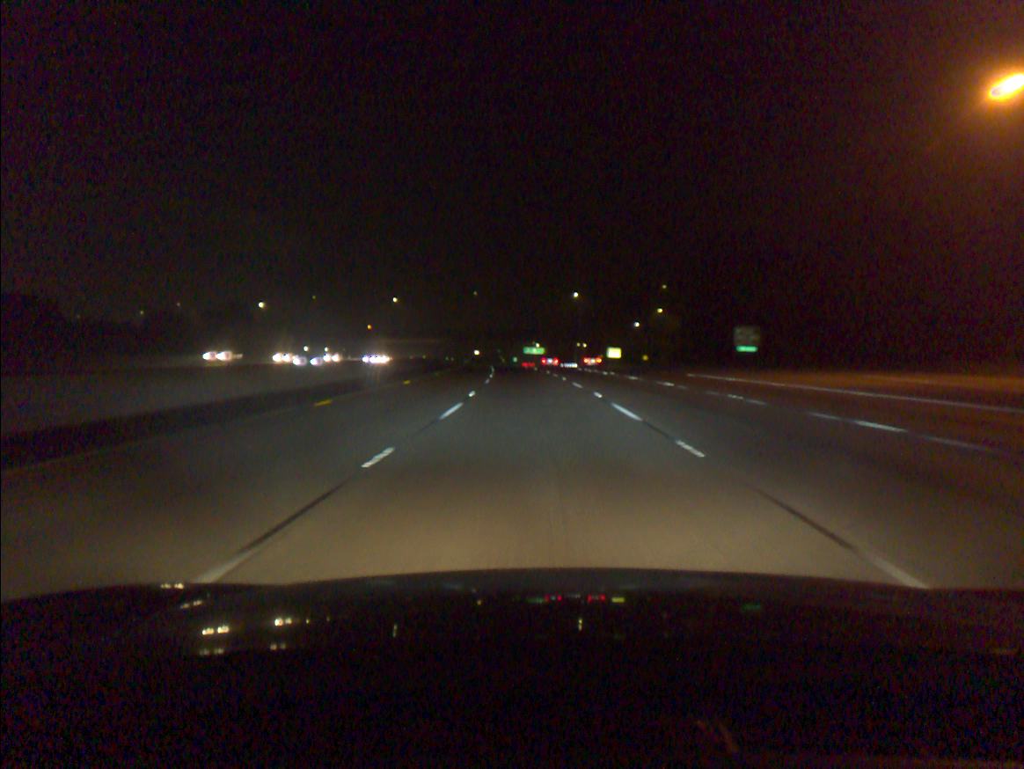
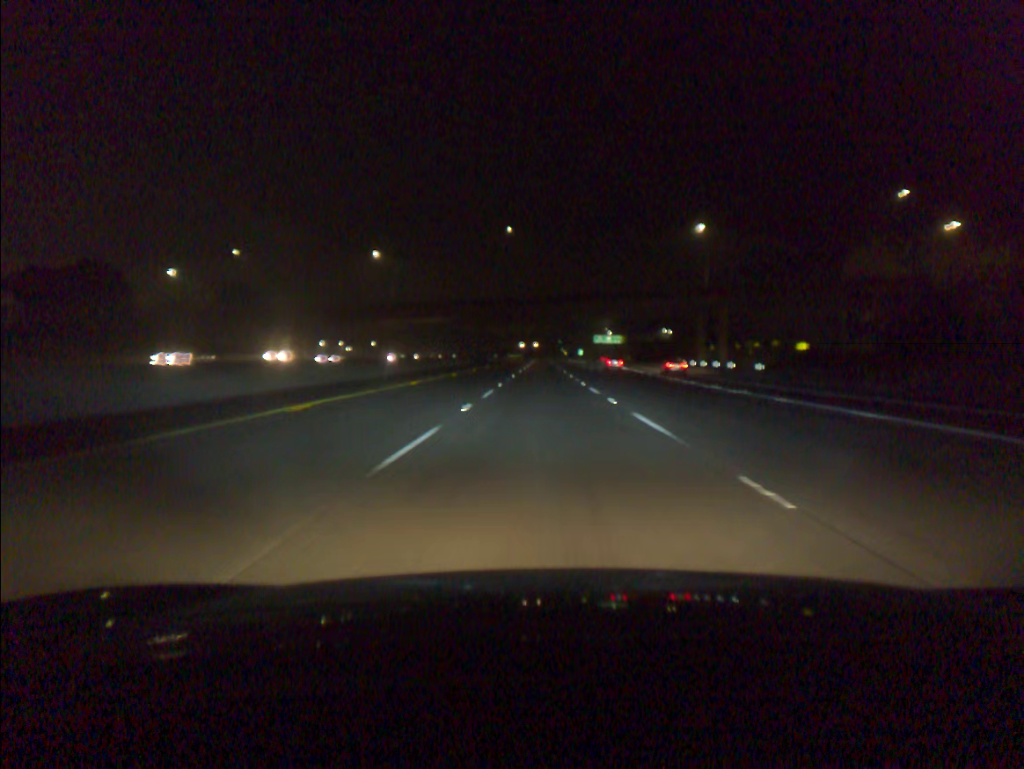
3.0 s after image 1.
(-4.0, +90.4) m; -4°
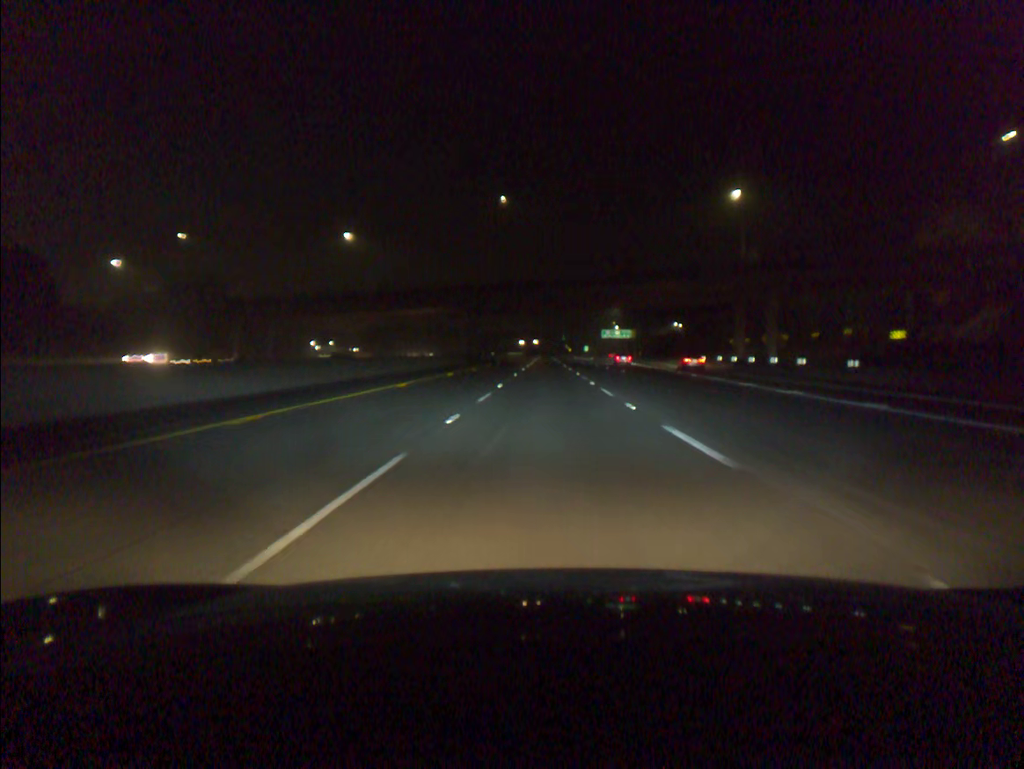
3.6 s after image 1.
(0.0, +18.3) m; 0°
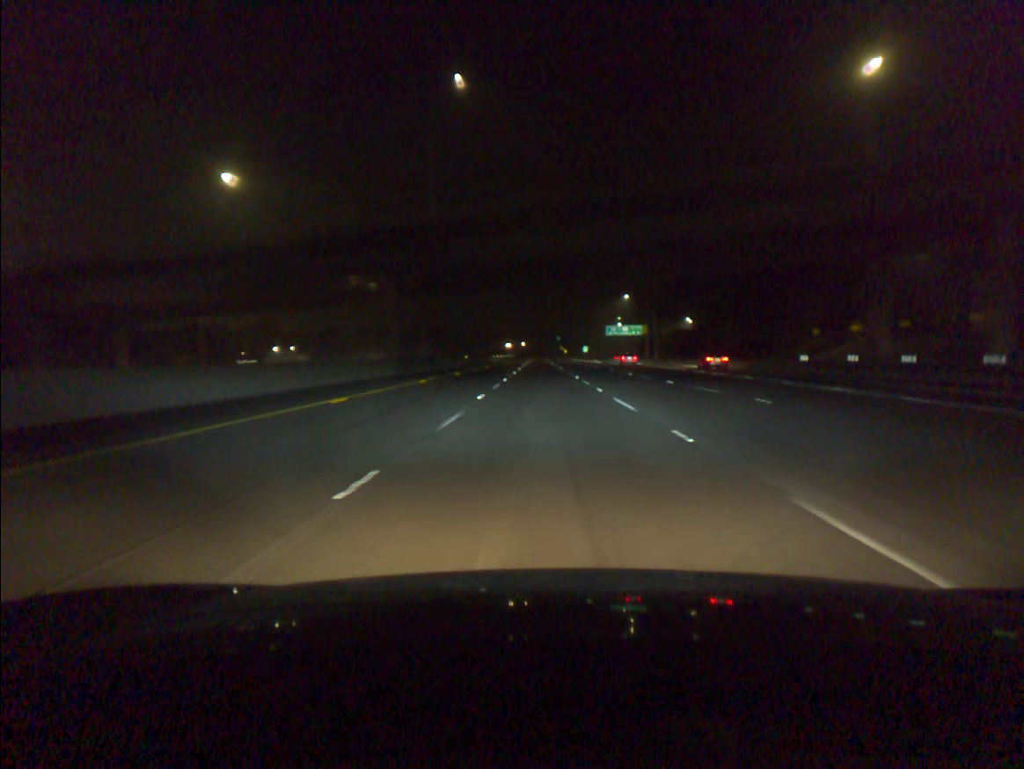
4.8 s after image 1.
(+0.1, +36.7) m; 0°
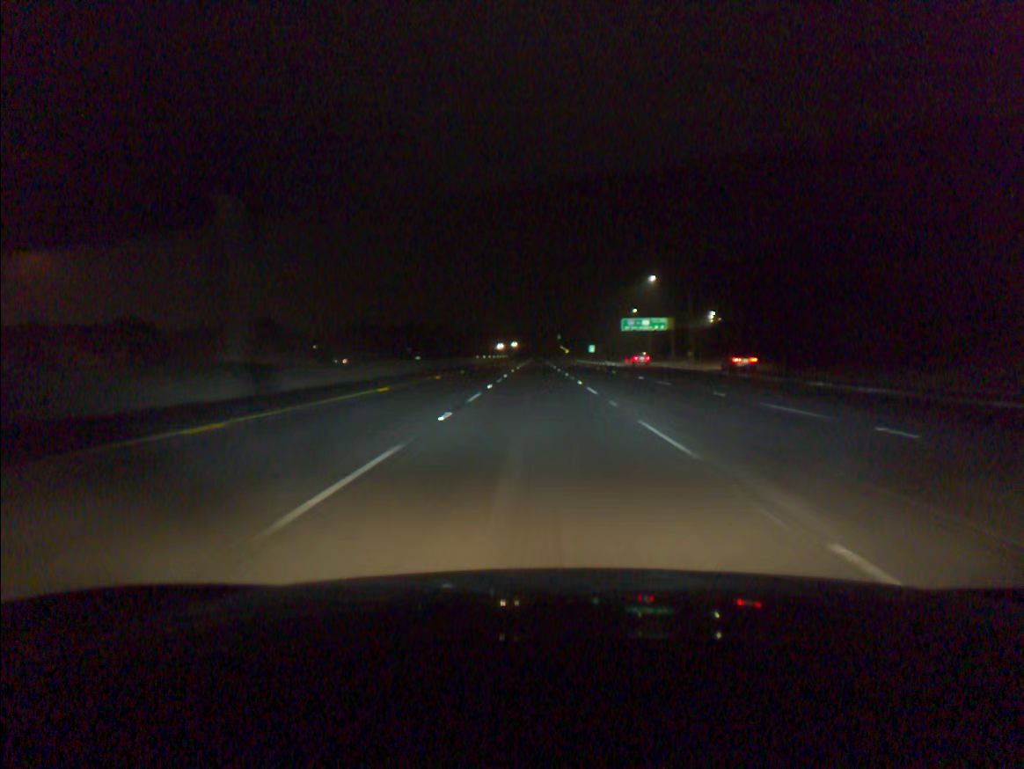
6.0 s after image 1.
(+0.1, +36.8) m; 0°
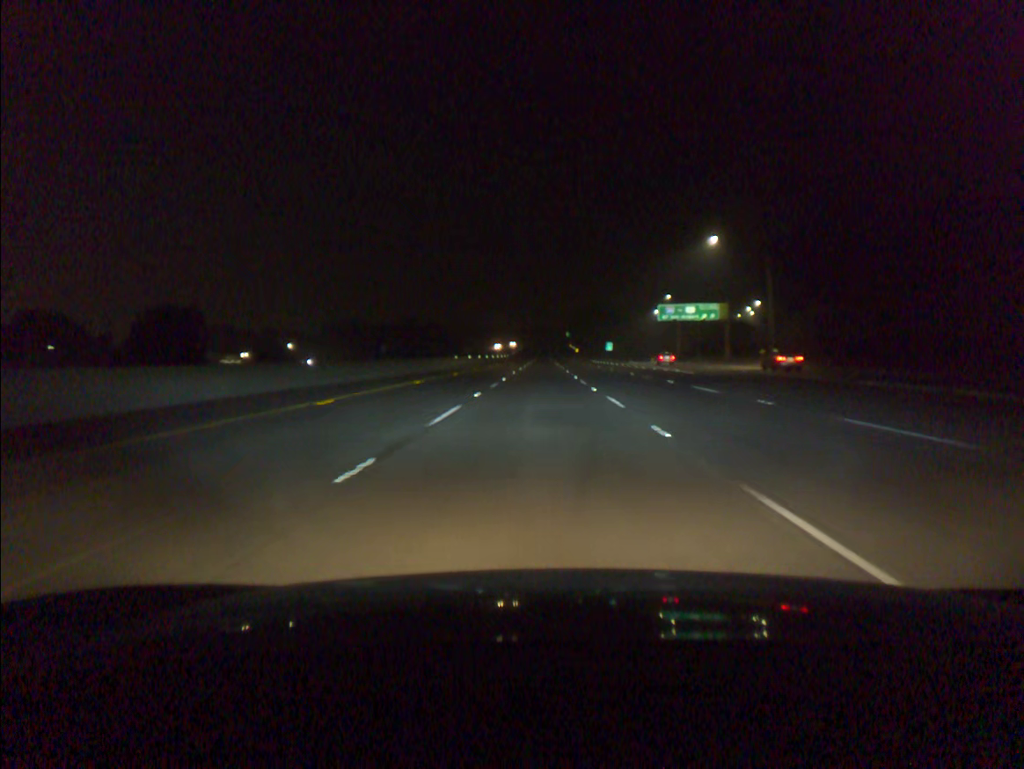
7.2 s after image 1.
(-0.1, +36.8) m; 0°
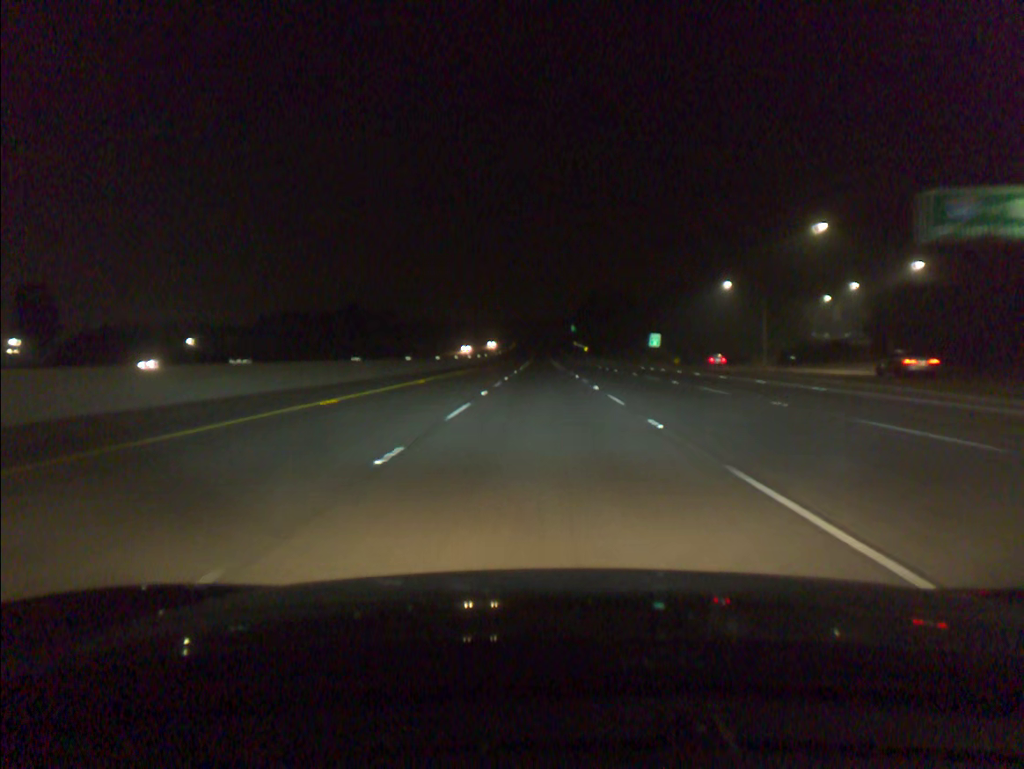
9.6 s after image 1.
(0.0, +73.2) m; 0°
